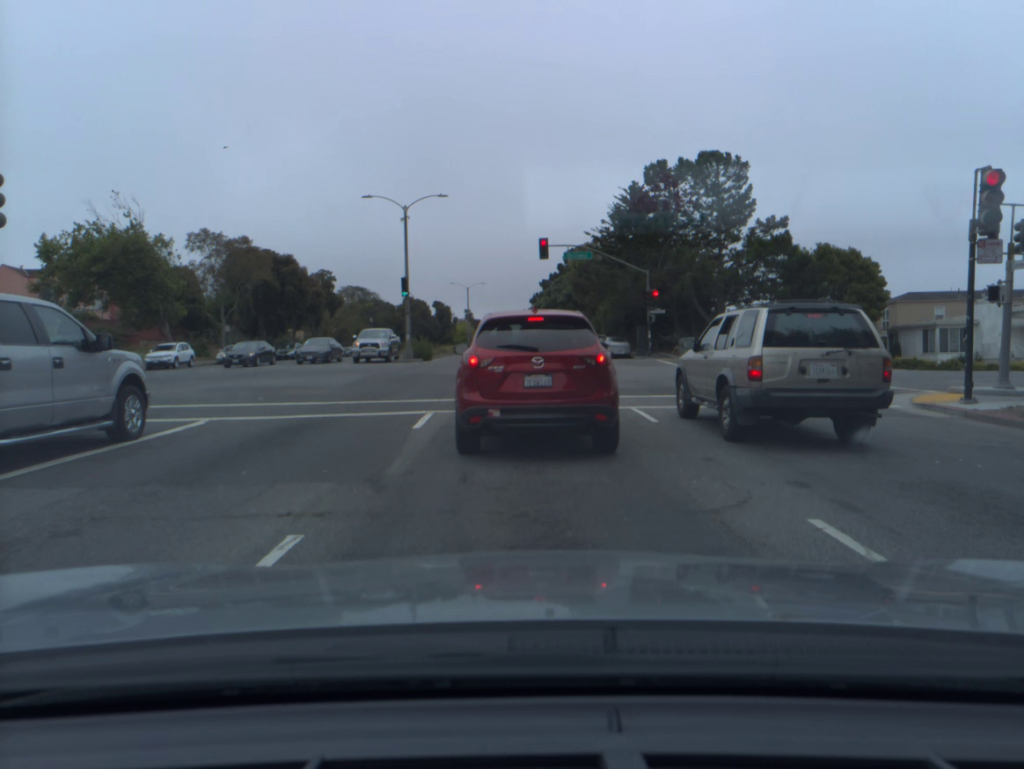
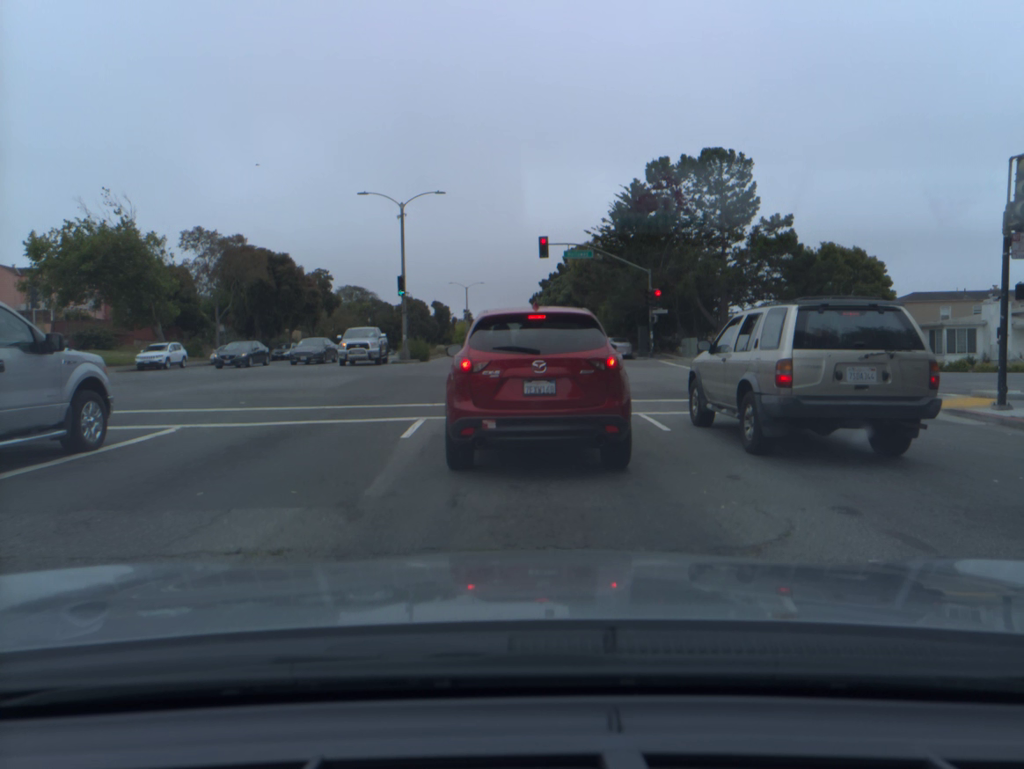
(0.0, +1.1) m; 0°
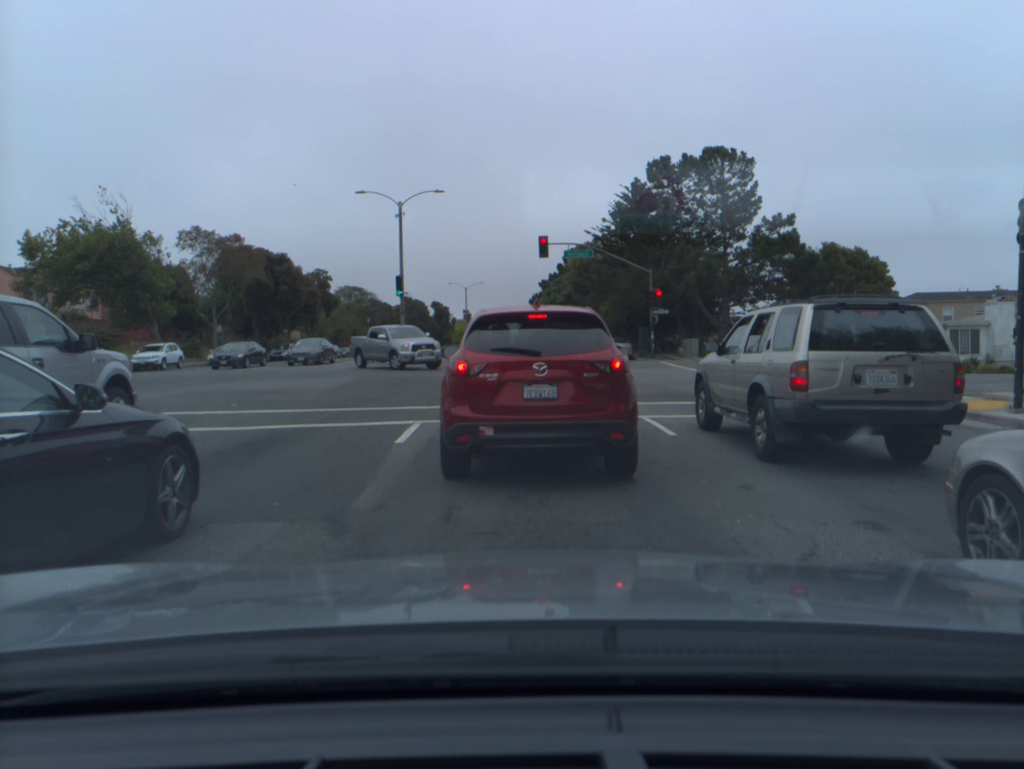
(0.0, +0.5) m; 0°
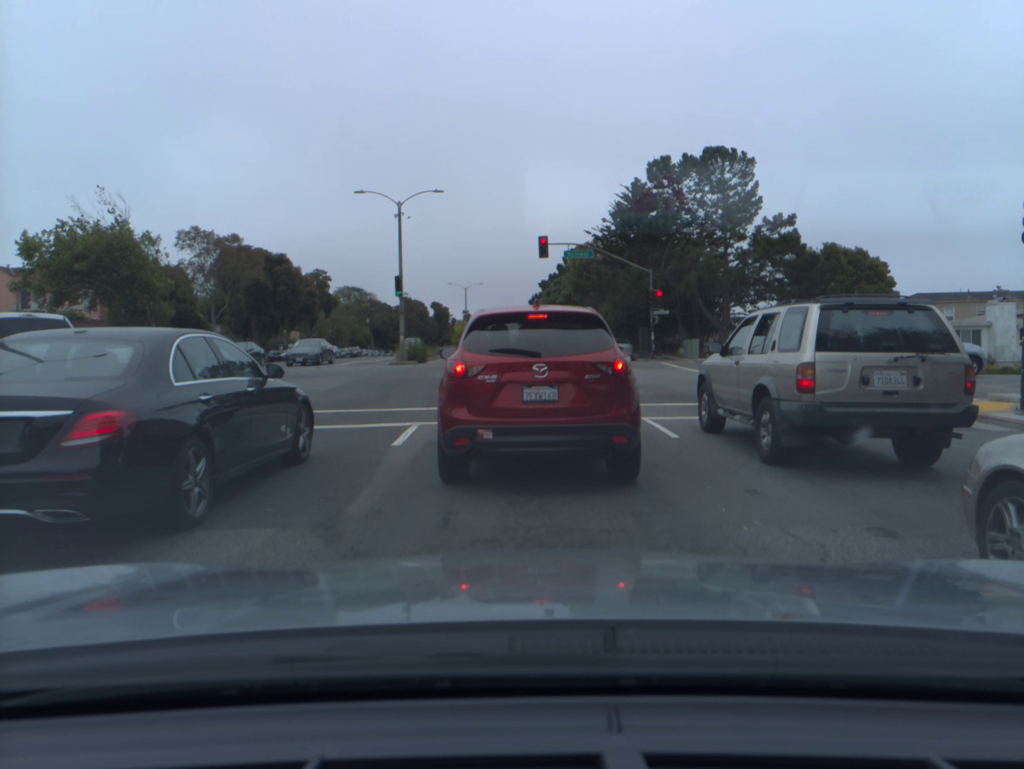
(0.0, +0.2) m; 0°
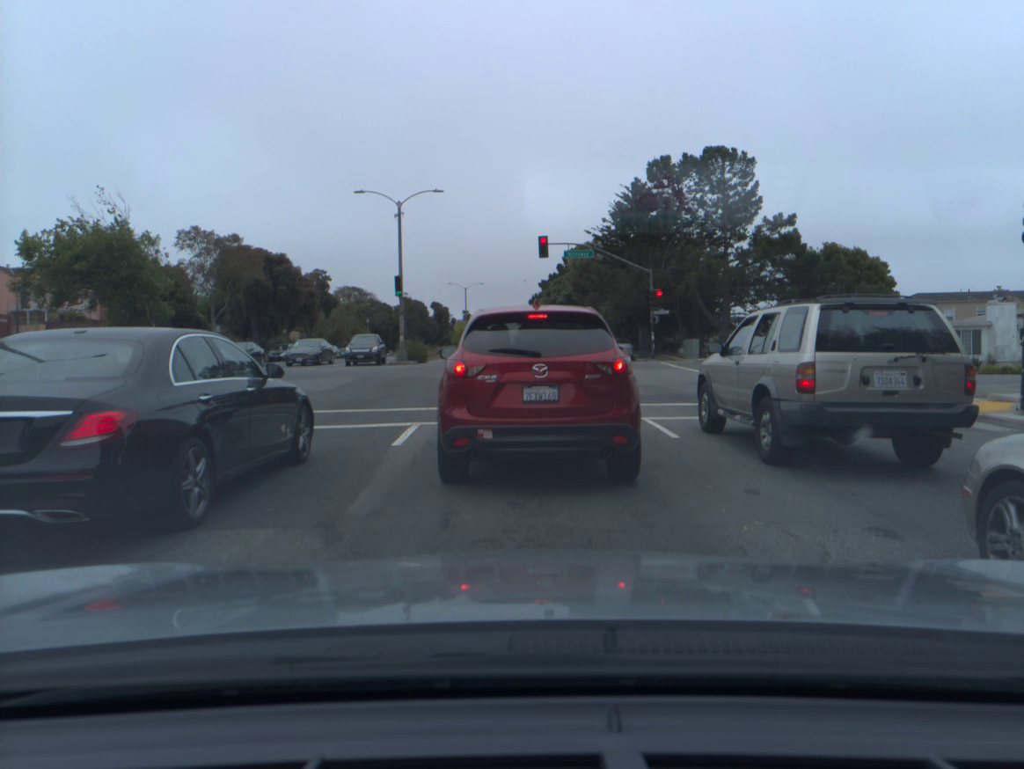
(0.0, 0.0) m; 0°
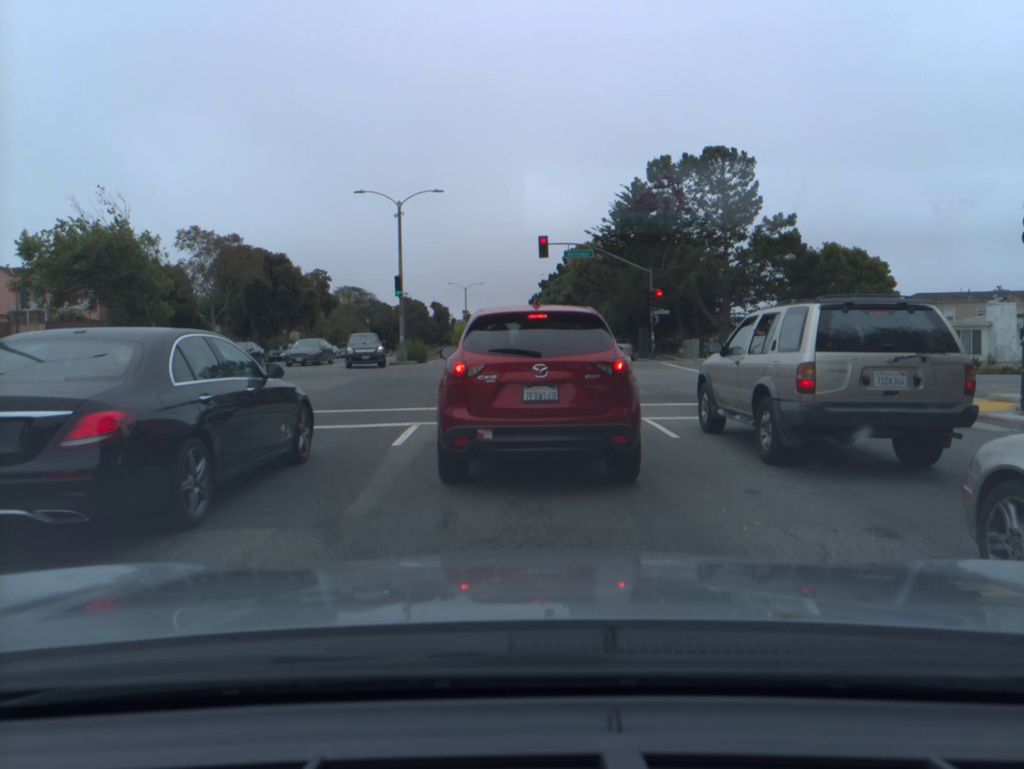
(0.0, 0.0) m; 0°
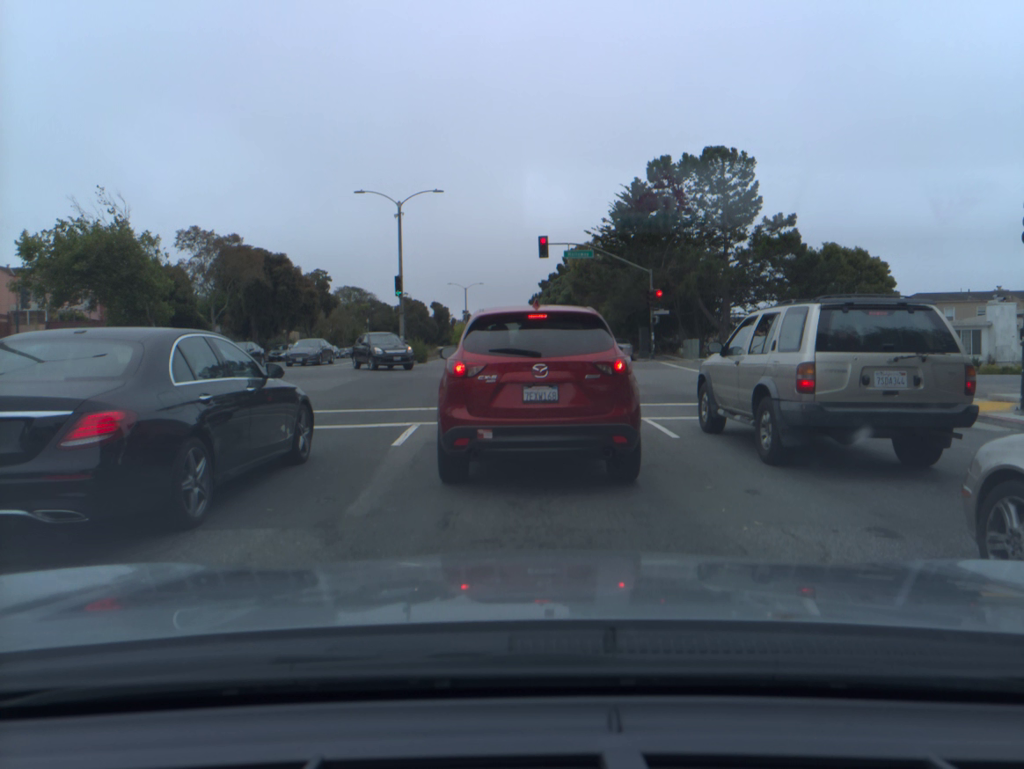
(0.0, 0.0) m; 0°
